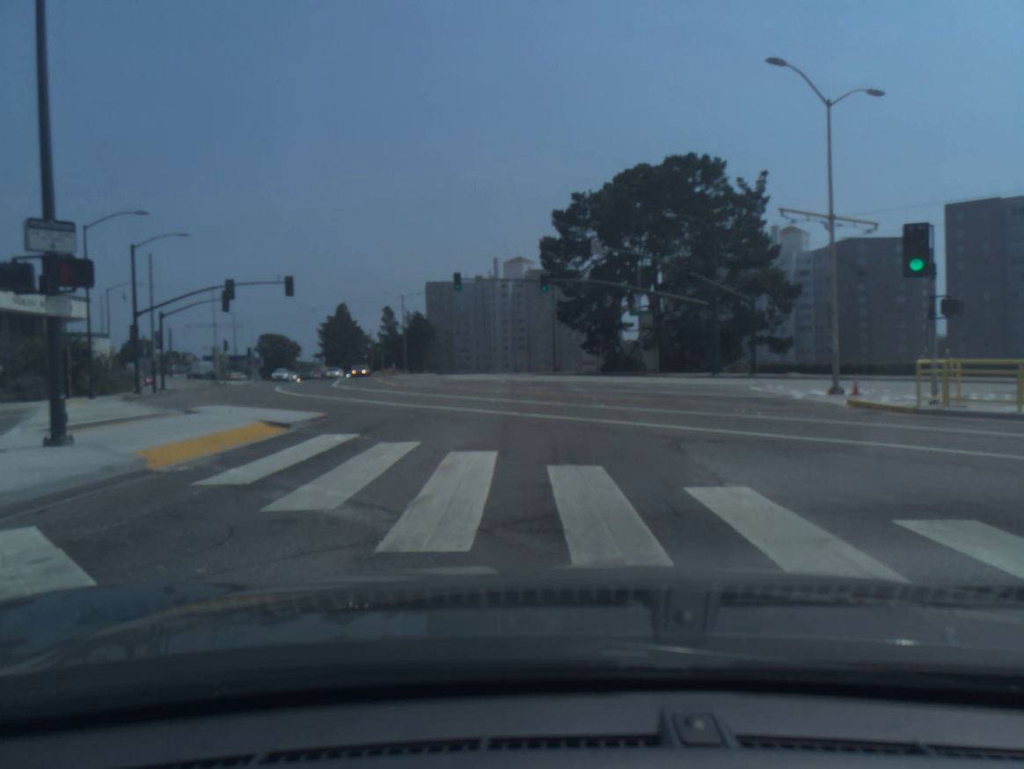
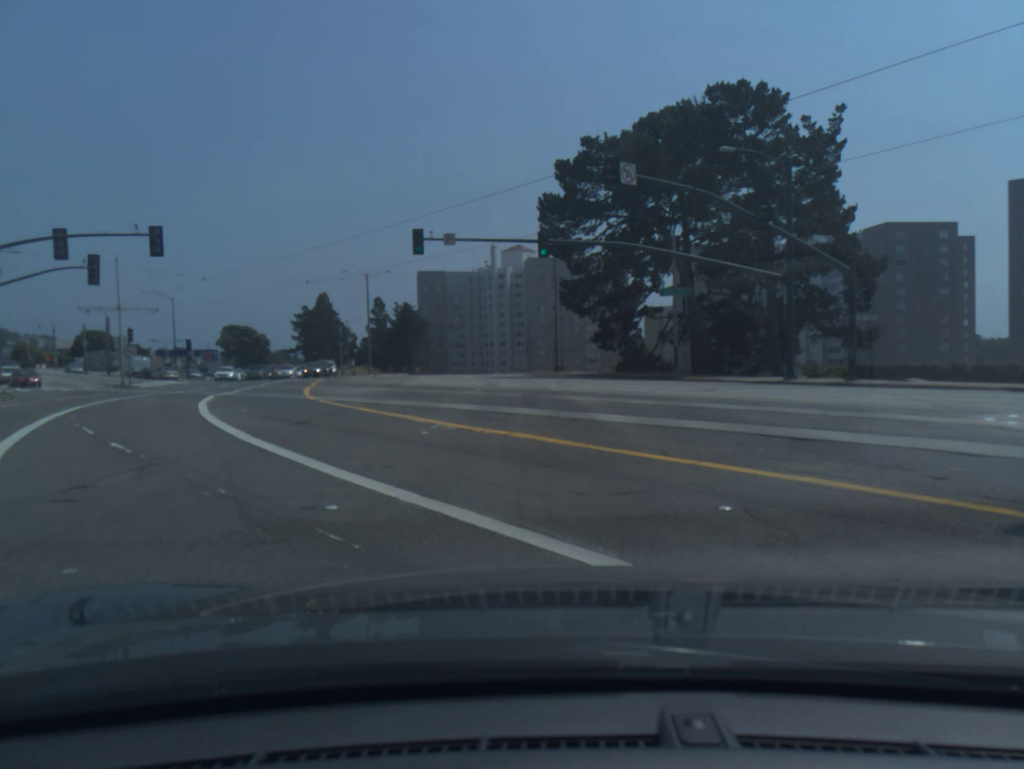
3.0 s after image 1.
(-0.8, +17.0) m; -4°
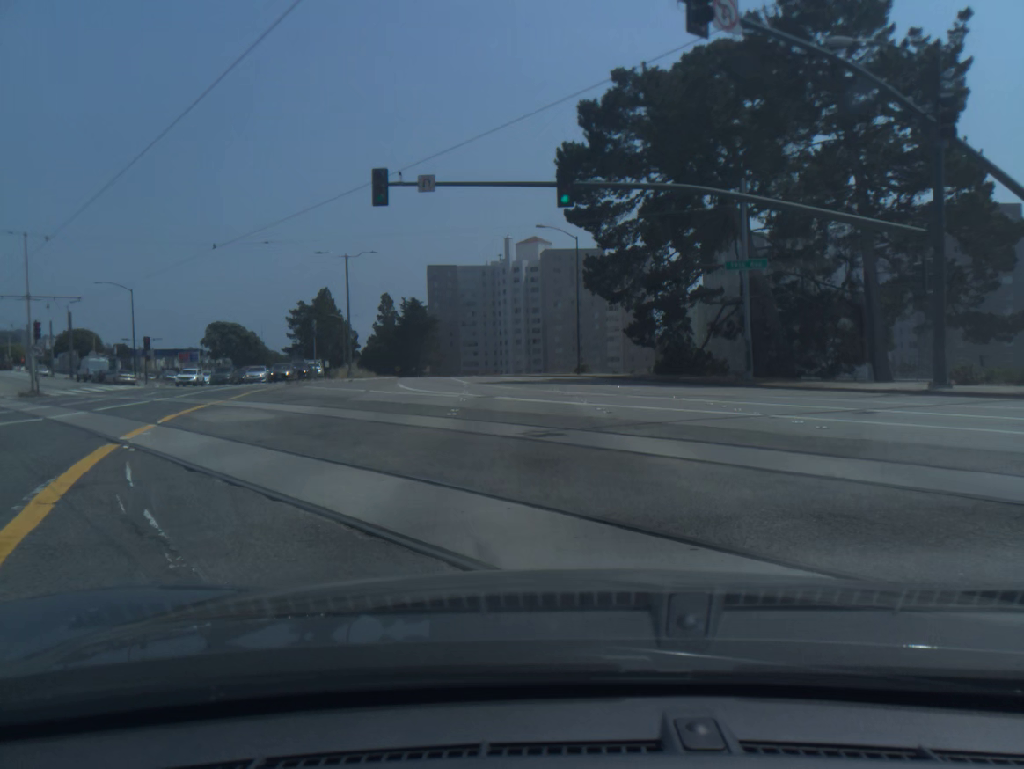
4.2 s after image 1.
(-0.1, +12.9) m; -1°
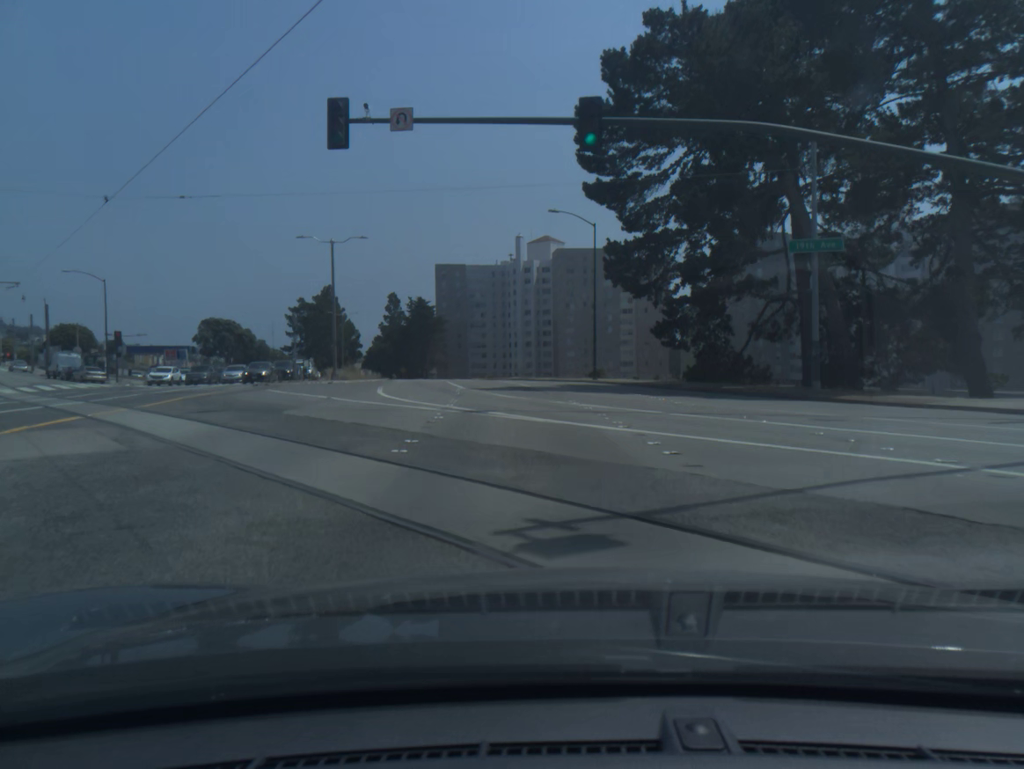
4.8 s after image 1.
(-0.1, +7.3) m; -2°
